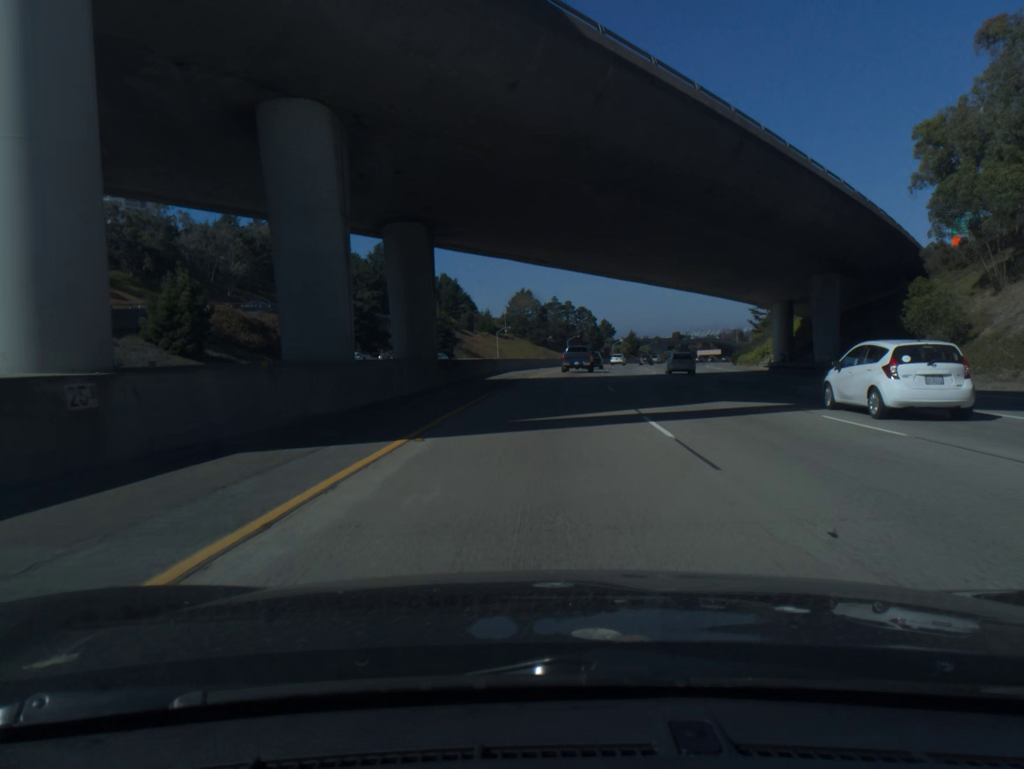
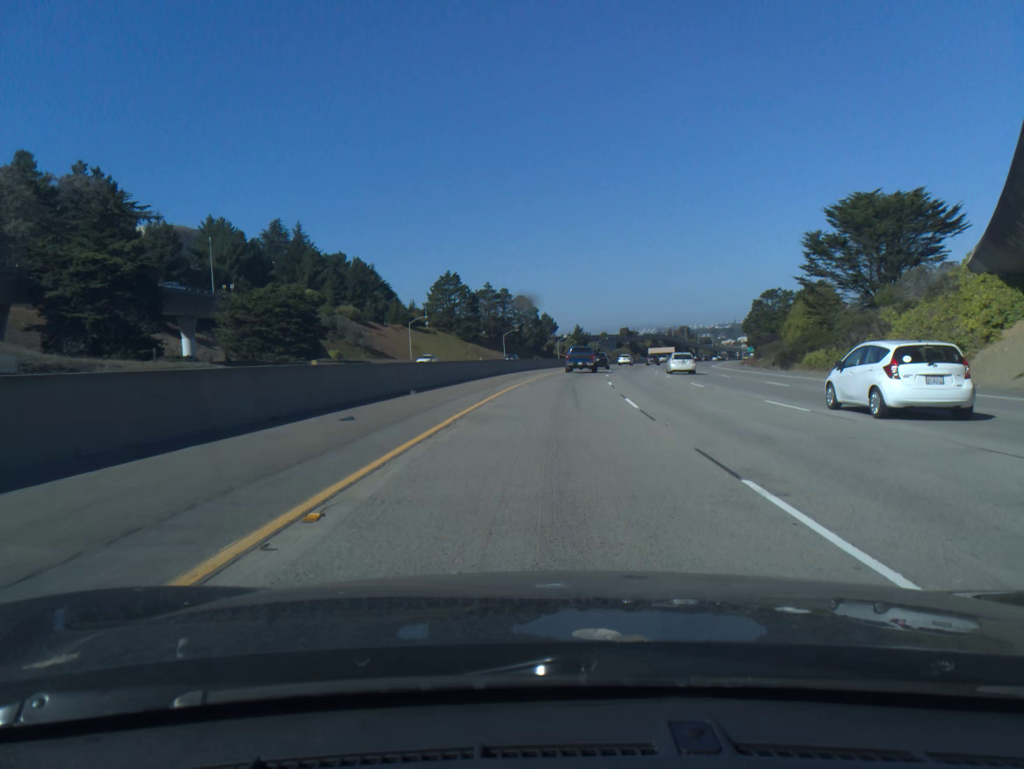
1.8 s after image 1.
(+2.0, +51.4) m; +5°
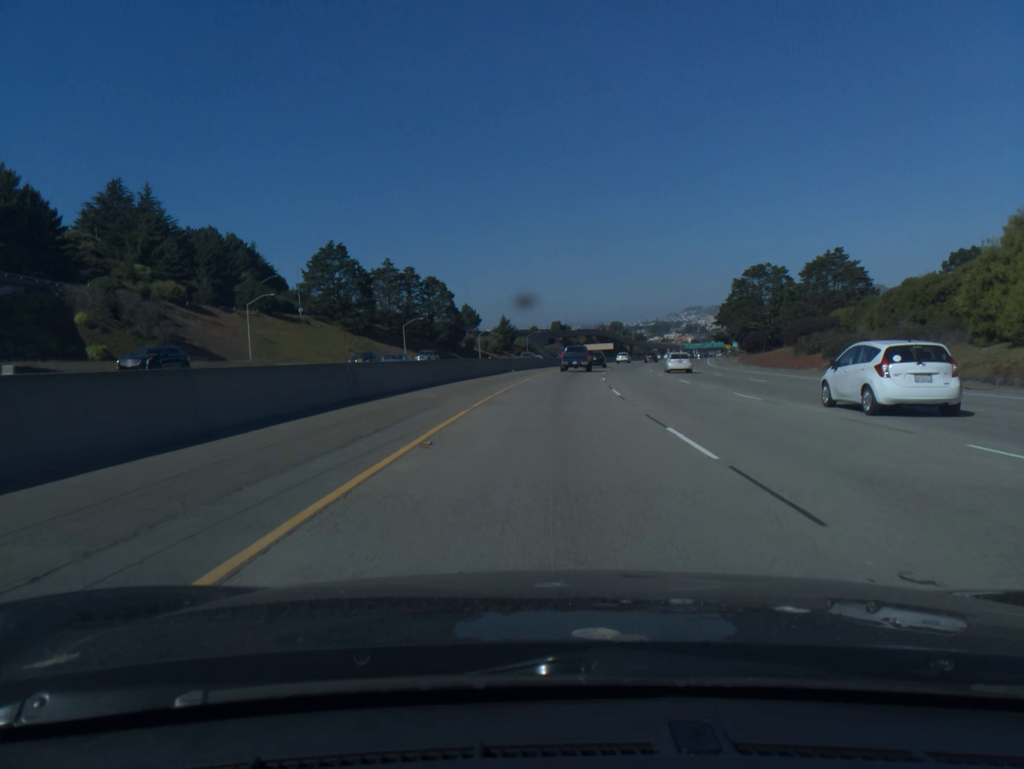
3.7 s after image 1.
(+2.4, +53.0) m; +5°
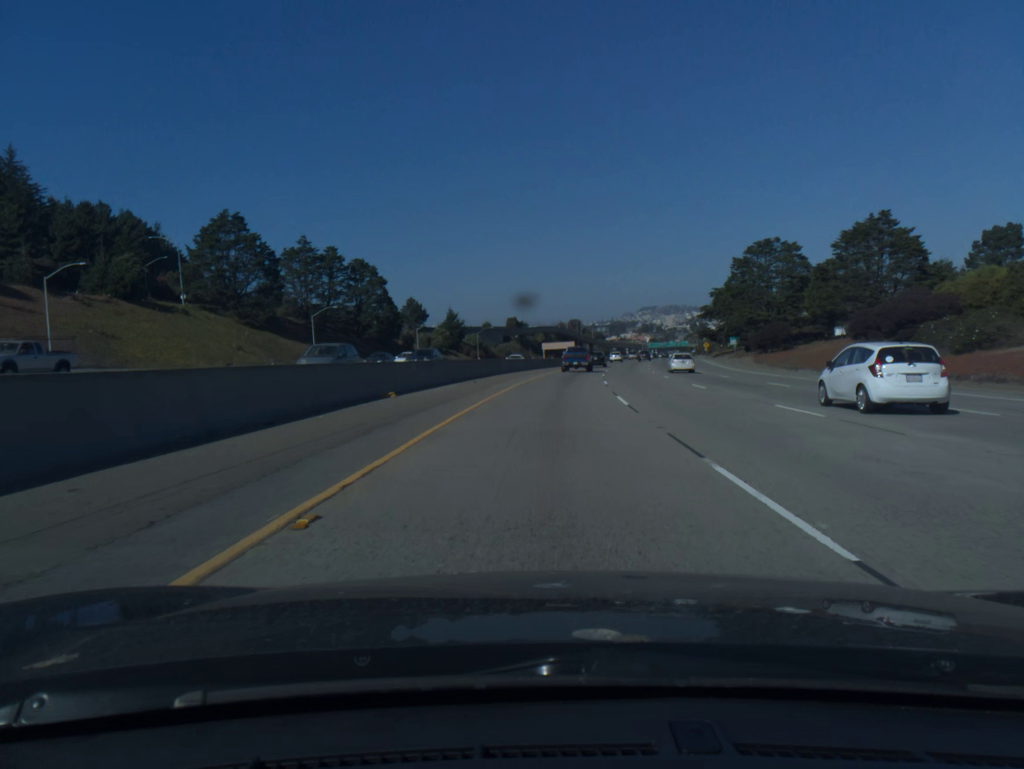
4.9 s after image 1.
(+1.0, +33.6) m; +3°
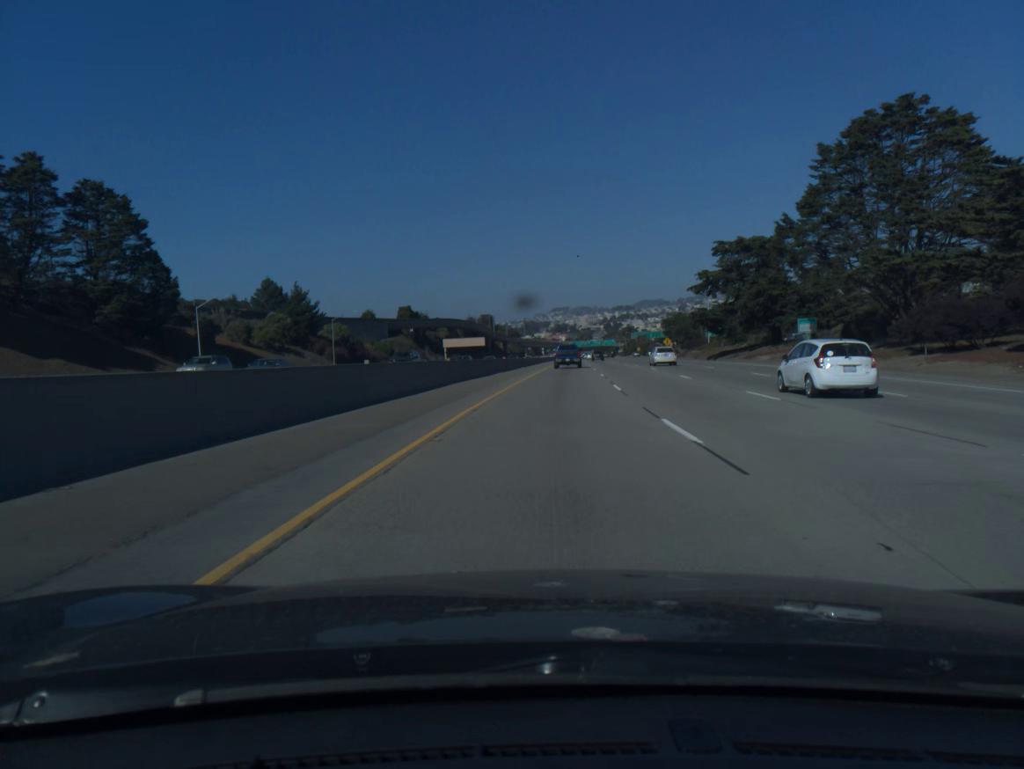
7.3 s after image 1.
(+3.5, +67.6) m; +6°
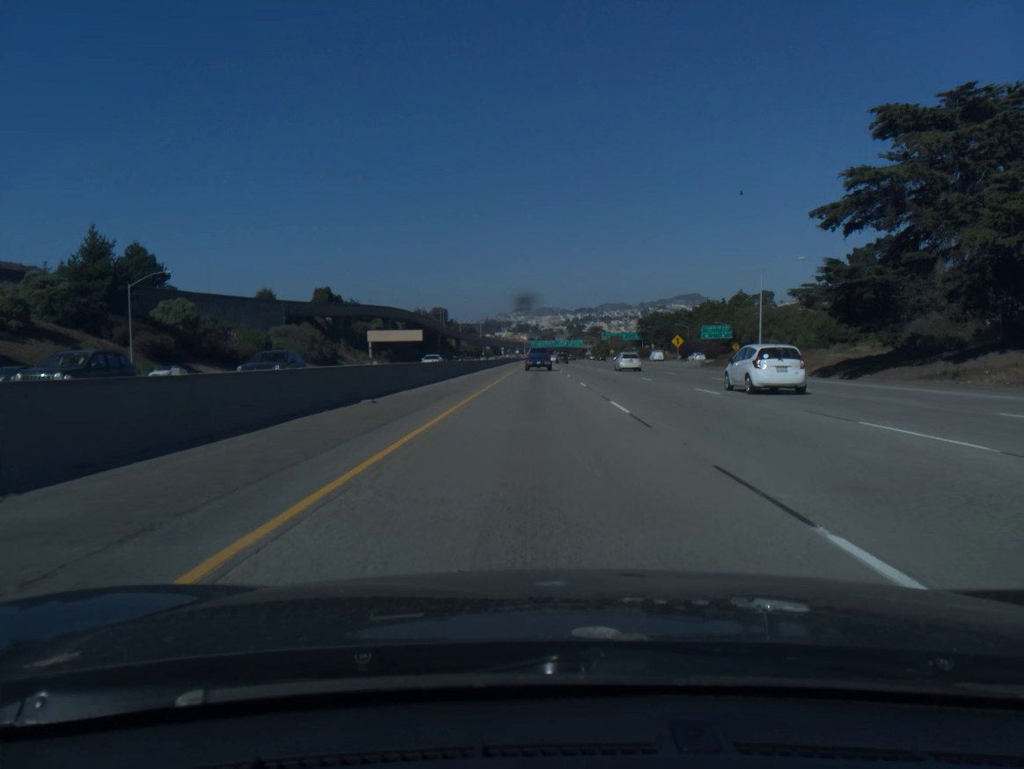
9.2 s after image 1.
(+1.8, +53.1) m; +3°
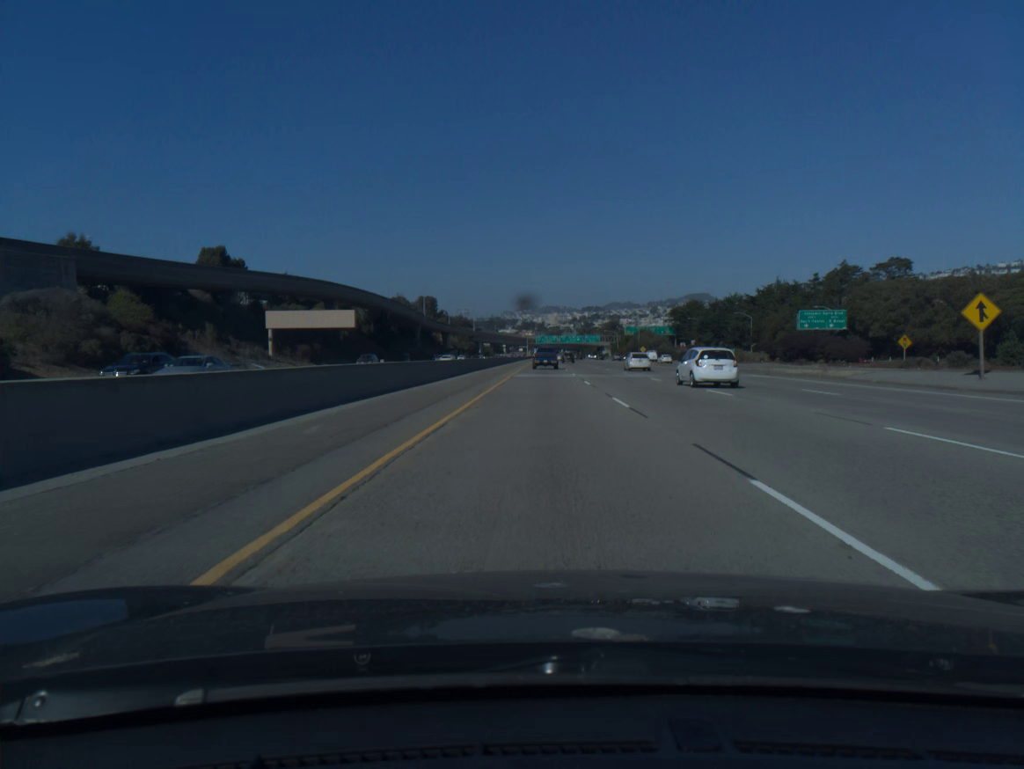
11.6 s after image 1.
(-0.4, +71.4) m; 0°
